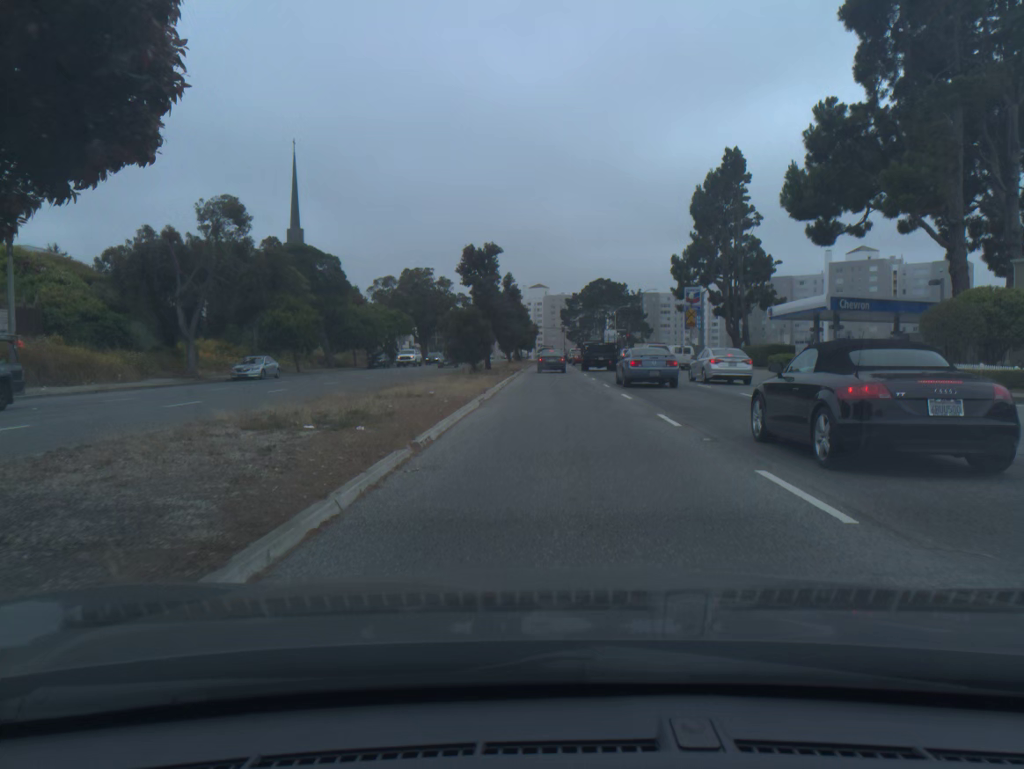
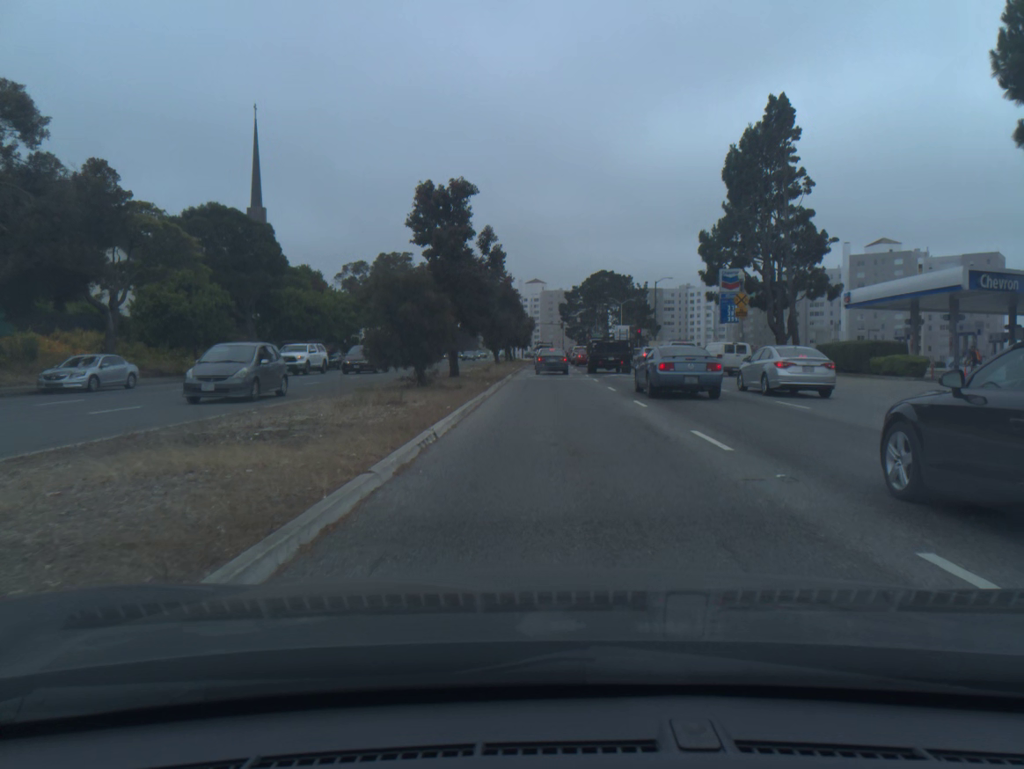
(0.0, +17.9) m; 0°
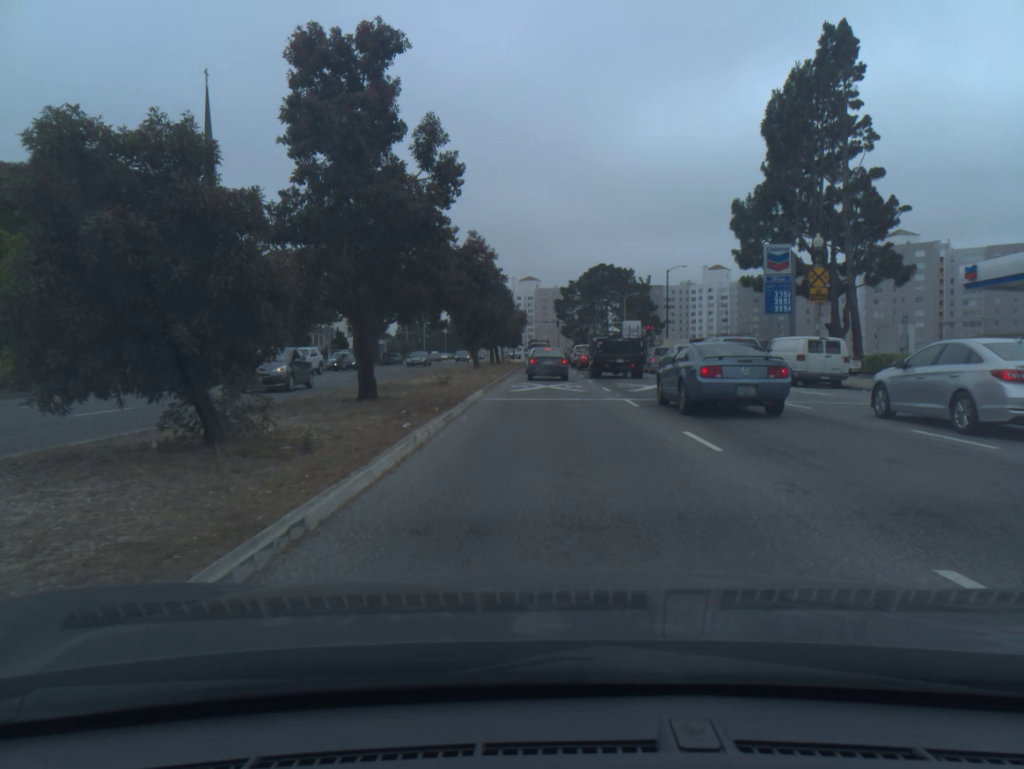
(+0.1, +15.1) m; 0°
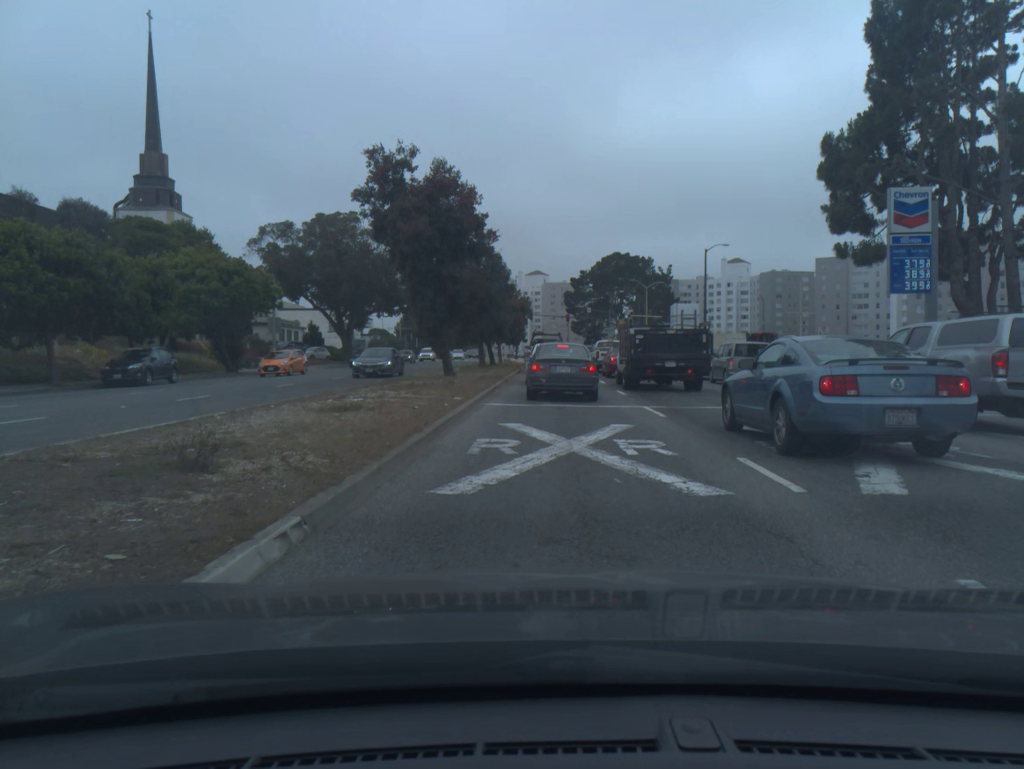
(0.0, +17.6) m; 0°
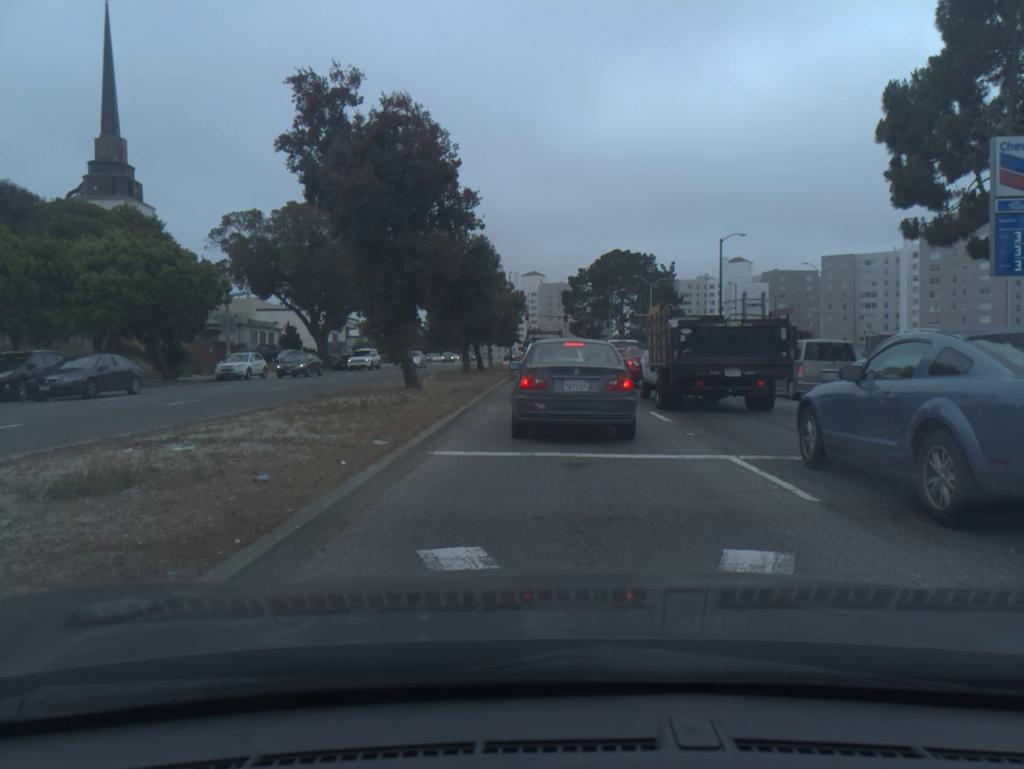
(0.0, +8.1) m; 0°
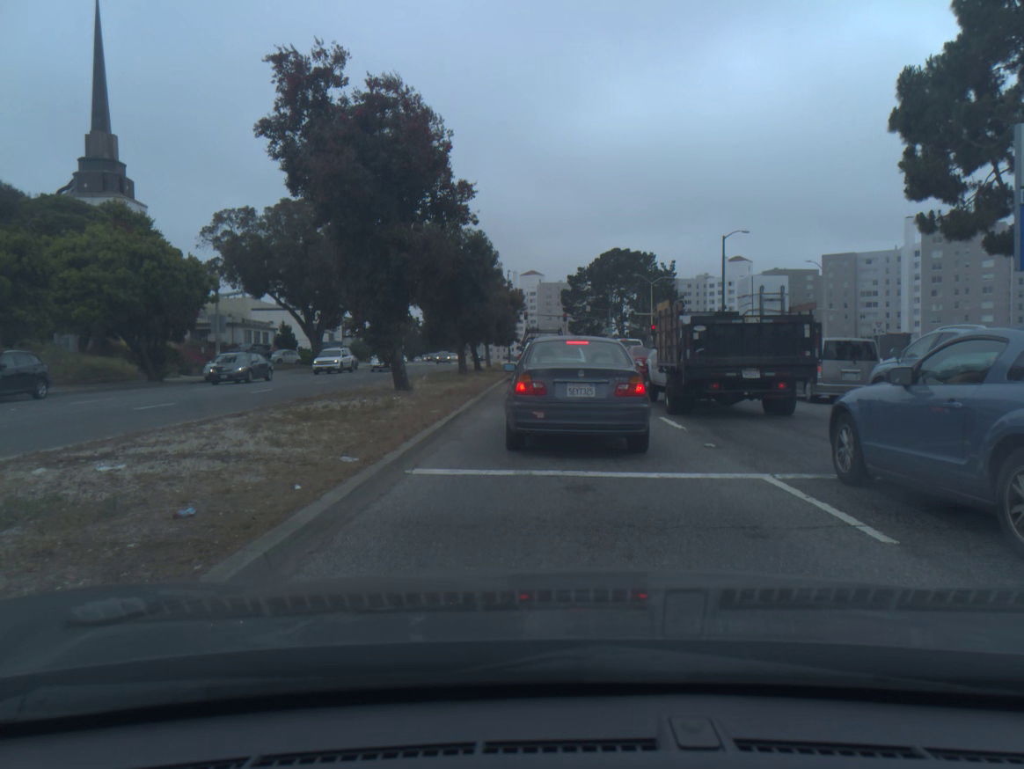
(0.0, +1.4) m; -1°
